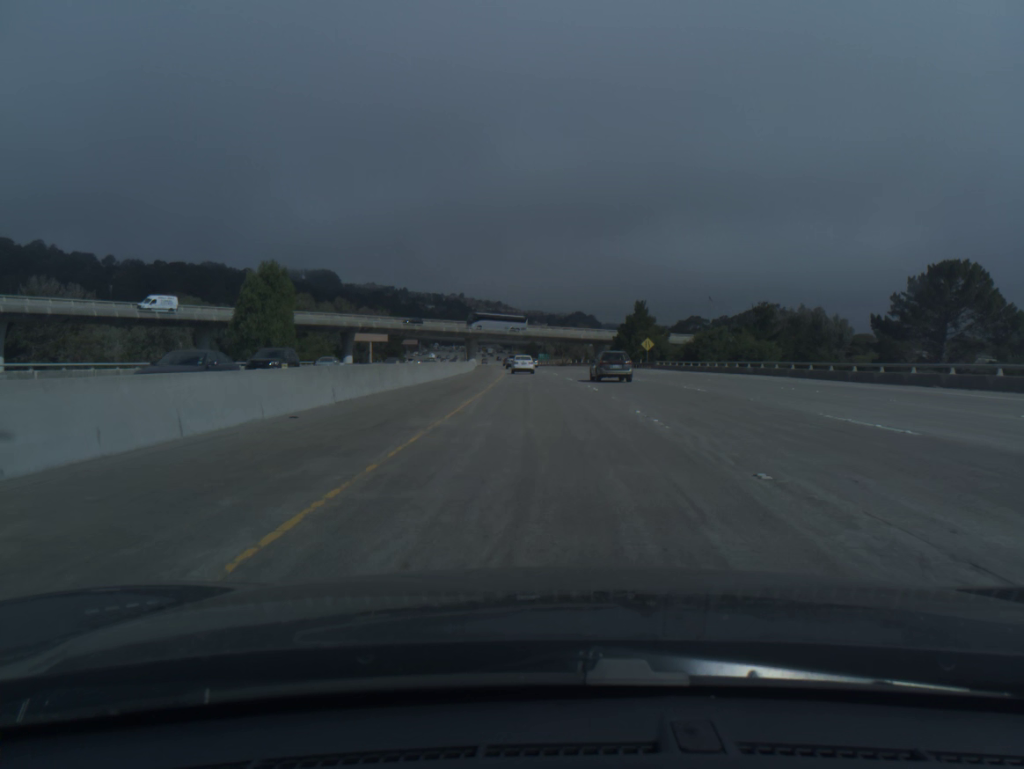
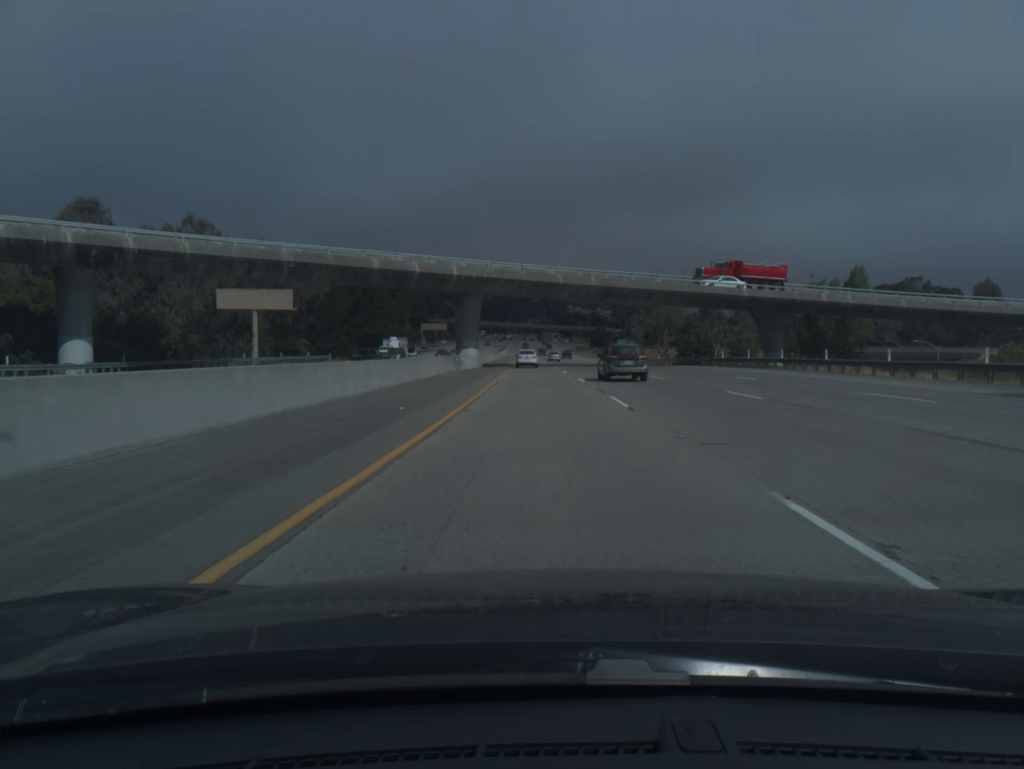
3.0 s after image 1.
(-3.6, +102.0) m; -4°
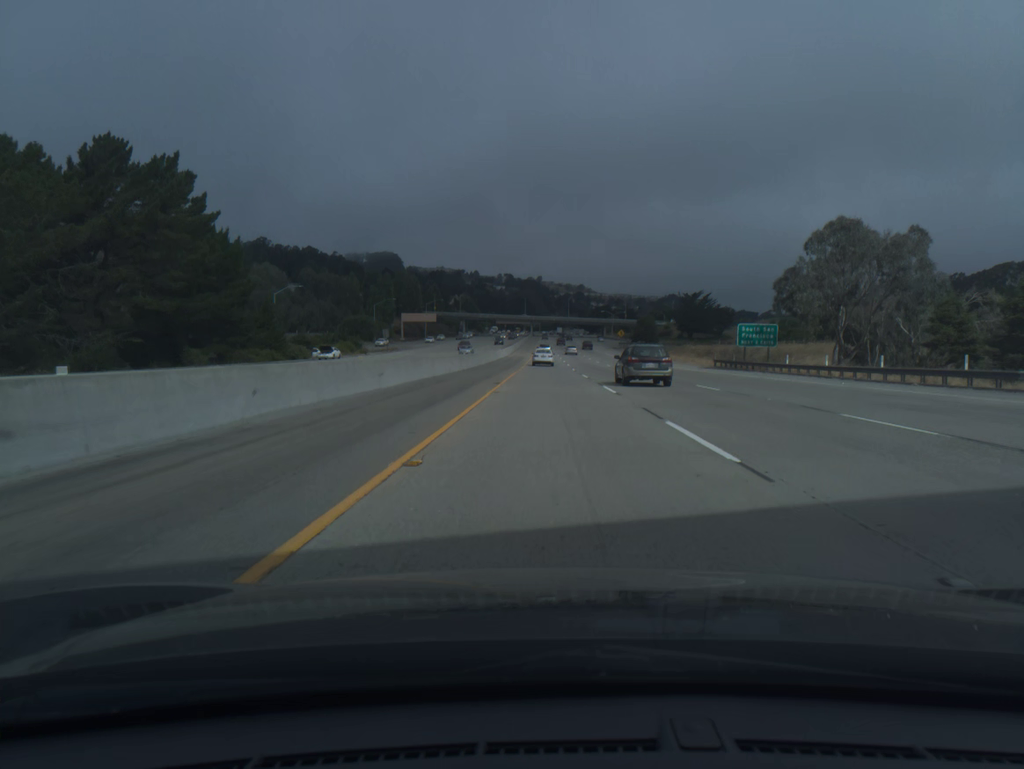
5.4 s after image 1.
(-1.5, +81.4) m; -2°
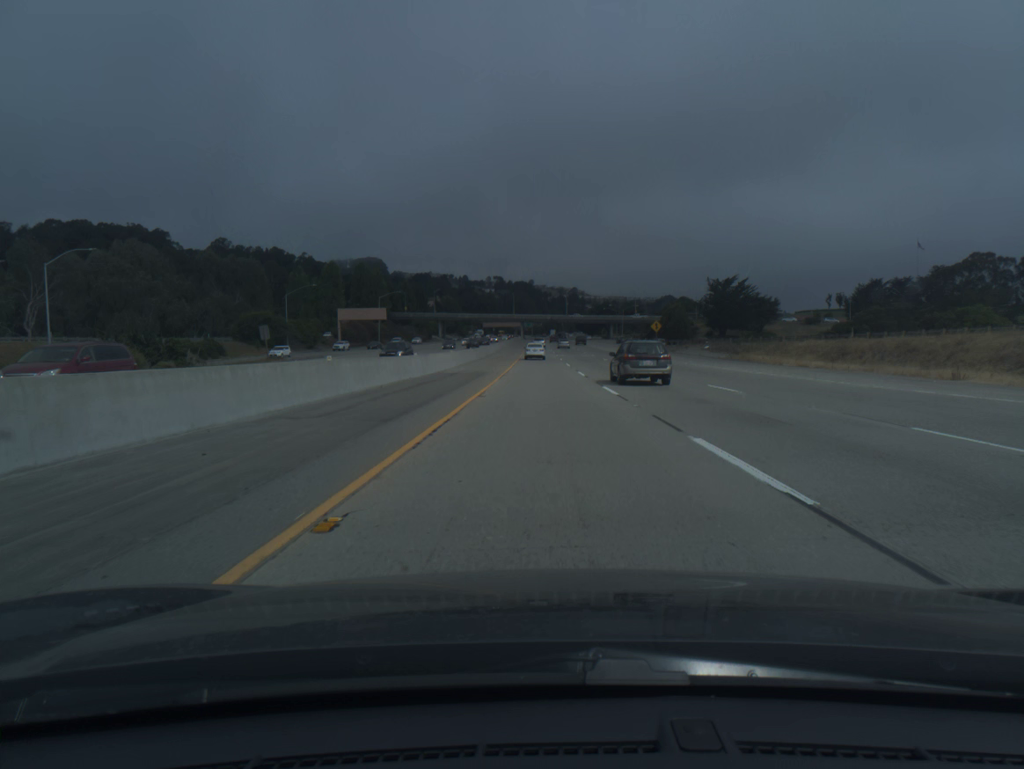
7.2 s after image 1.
(+0.2, +61.0) m; 0°
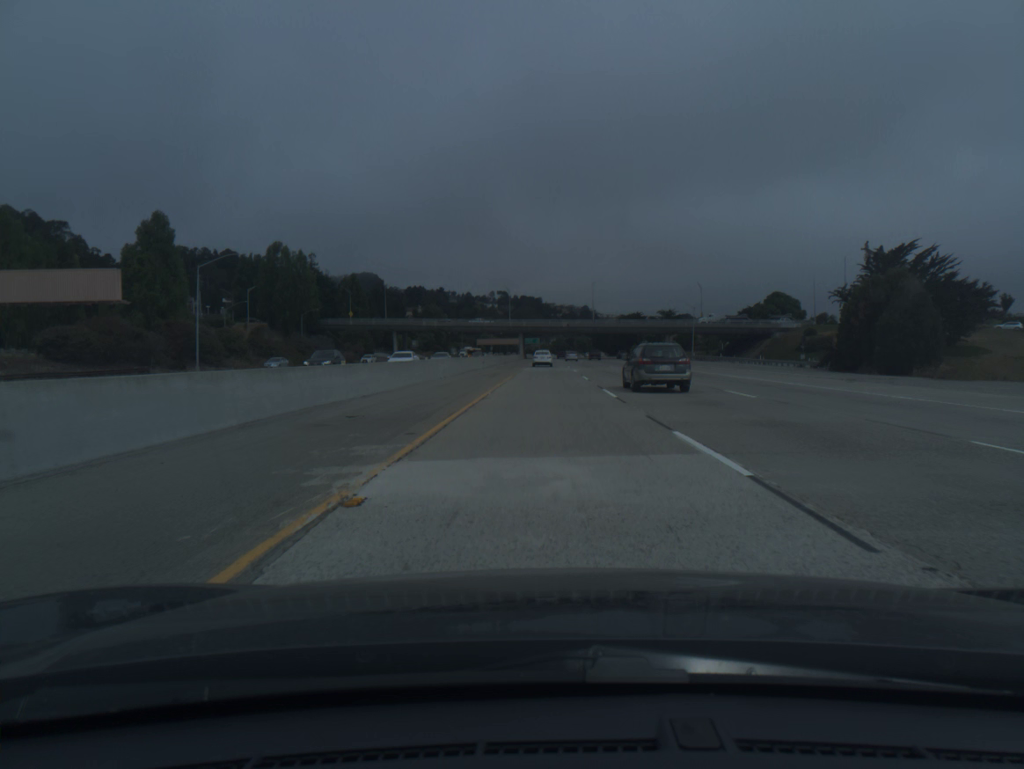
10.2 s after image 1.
(-0.6, +101.3) m; -1°
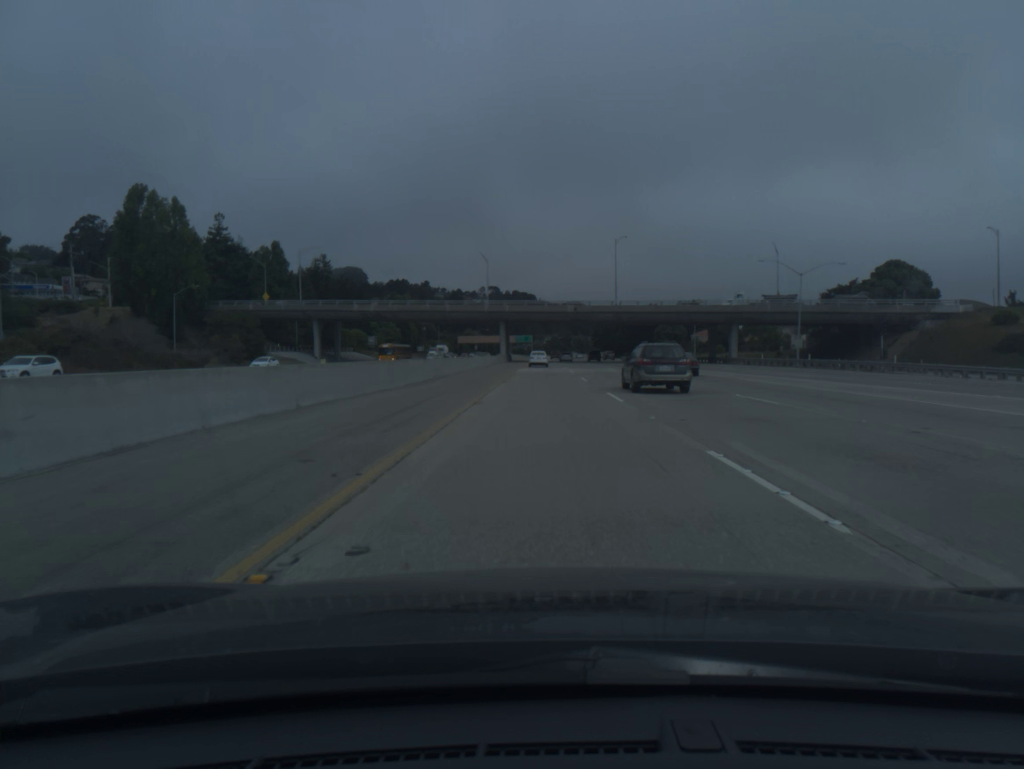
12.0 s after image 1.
(+0.2, +60.5) m; 0°
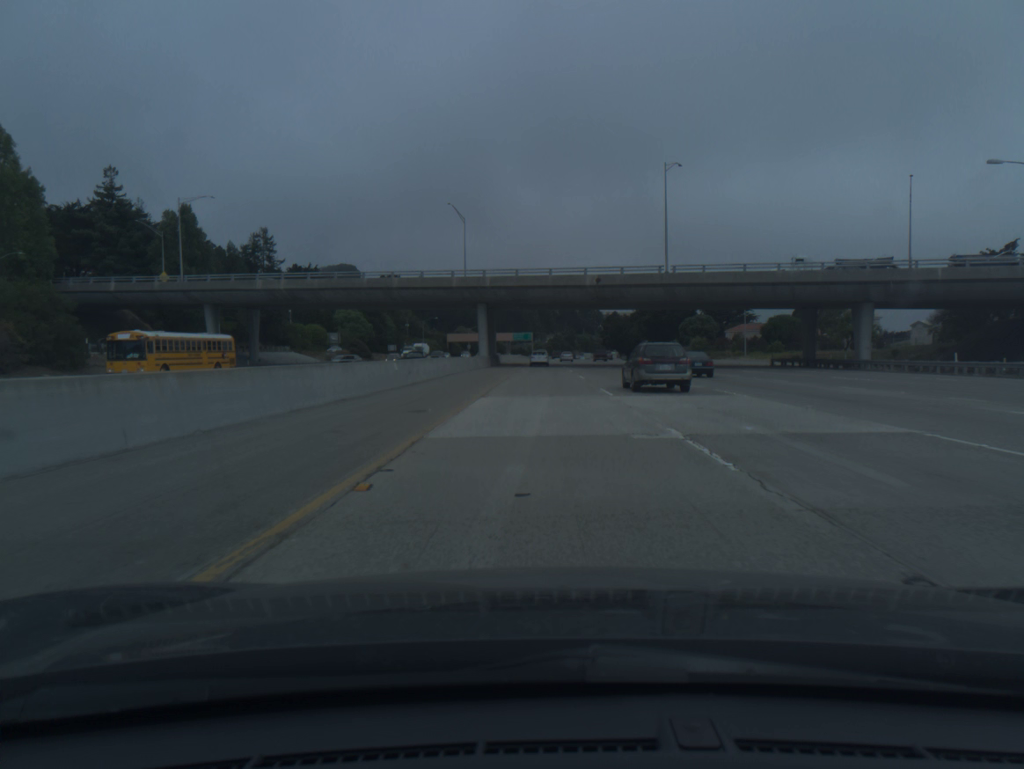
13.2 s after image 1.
(0.0, +40.2) m; 0°
